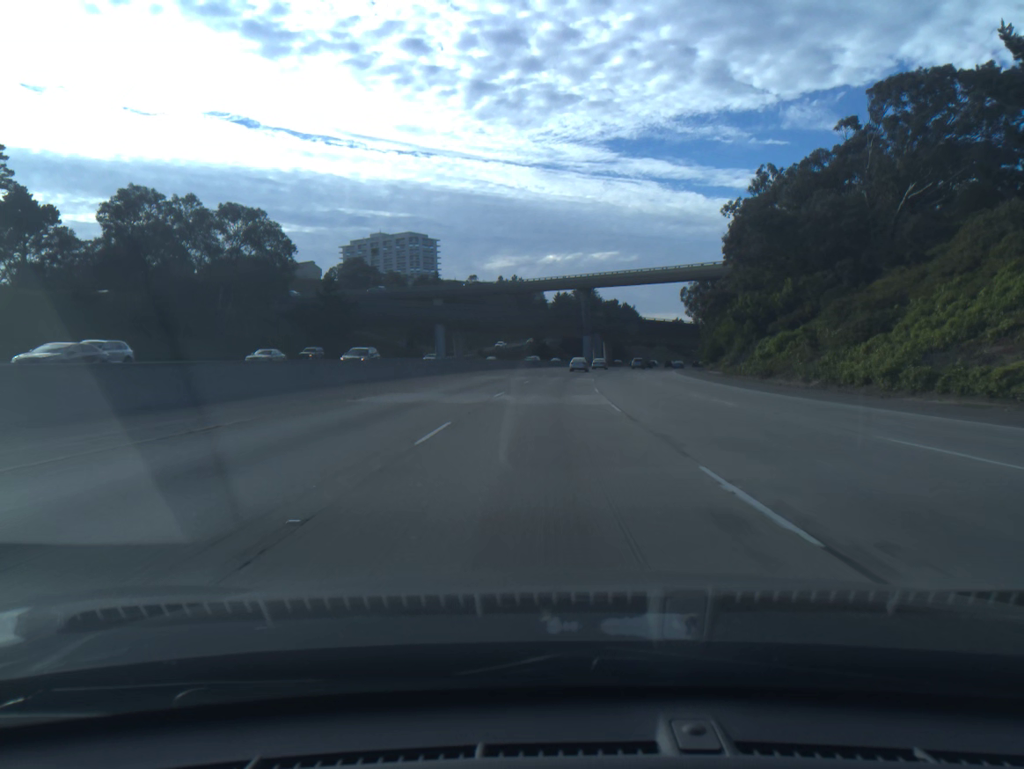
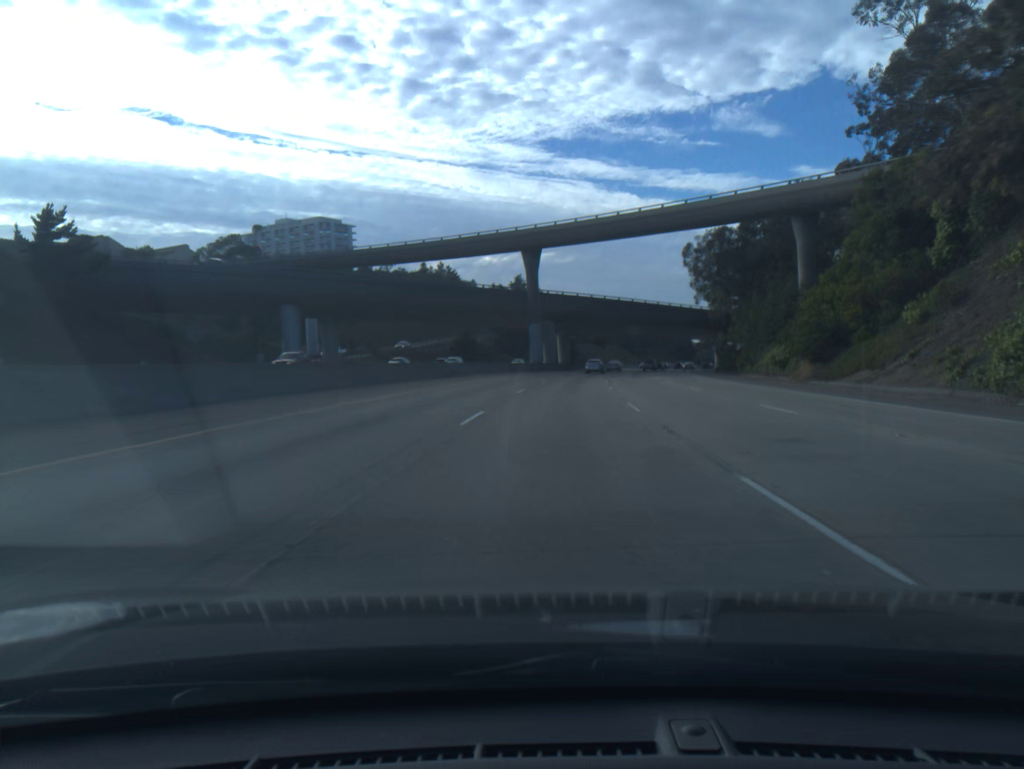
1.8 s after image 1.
(+1.7, +55.4) m; +4°
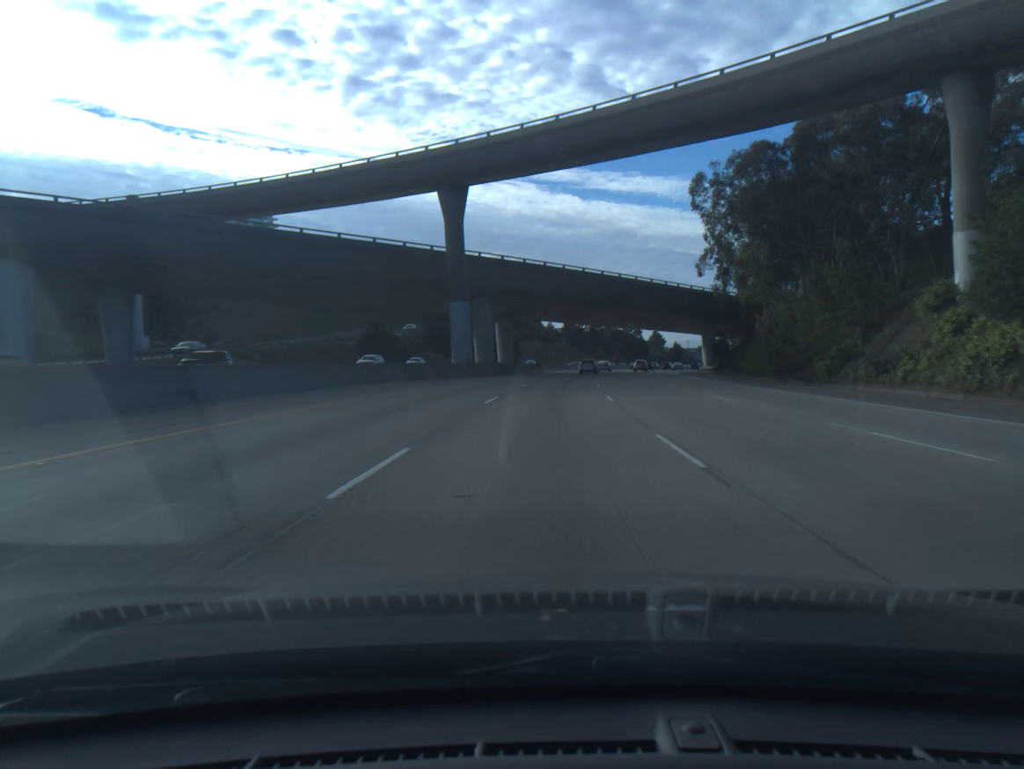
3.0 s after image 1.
(+1.4, +36.5) m; +4°
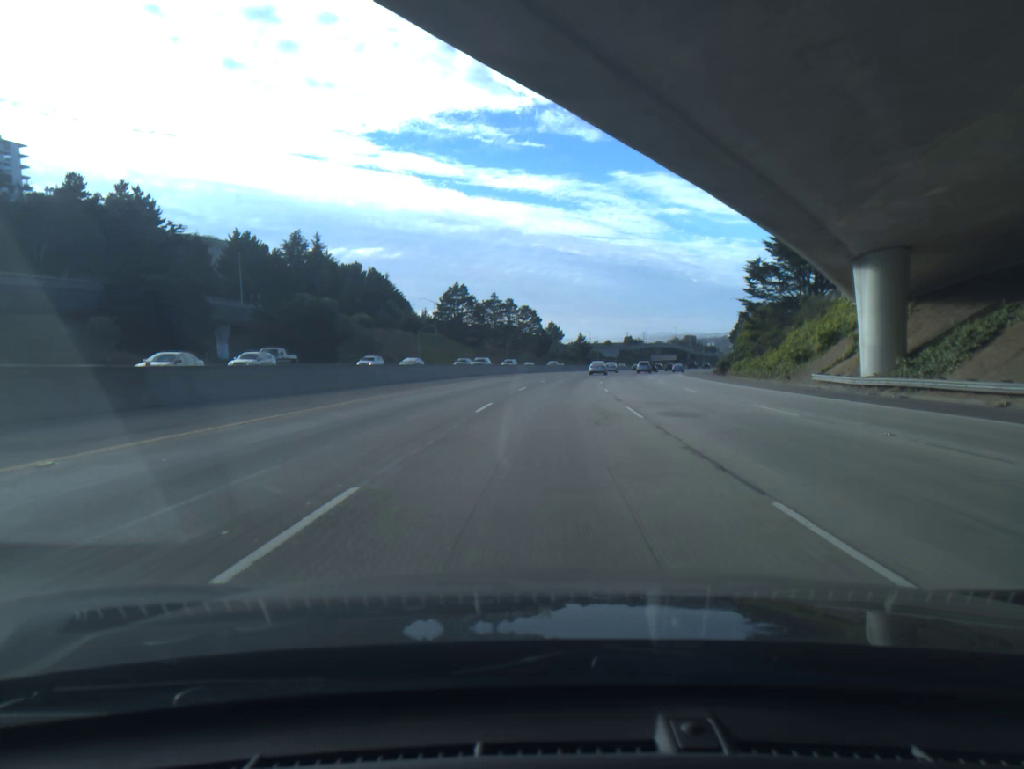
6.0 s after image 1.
(+6.2, +90.9) m; +8°
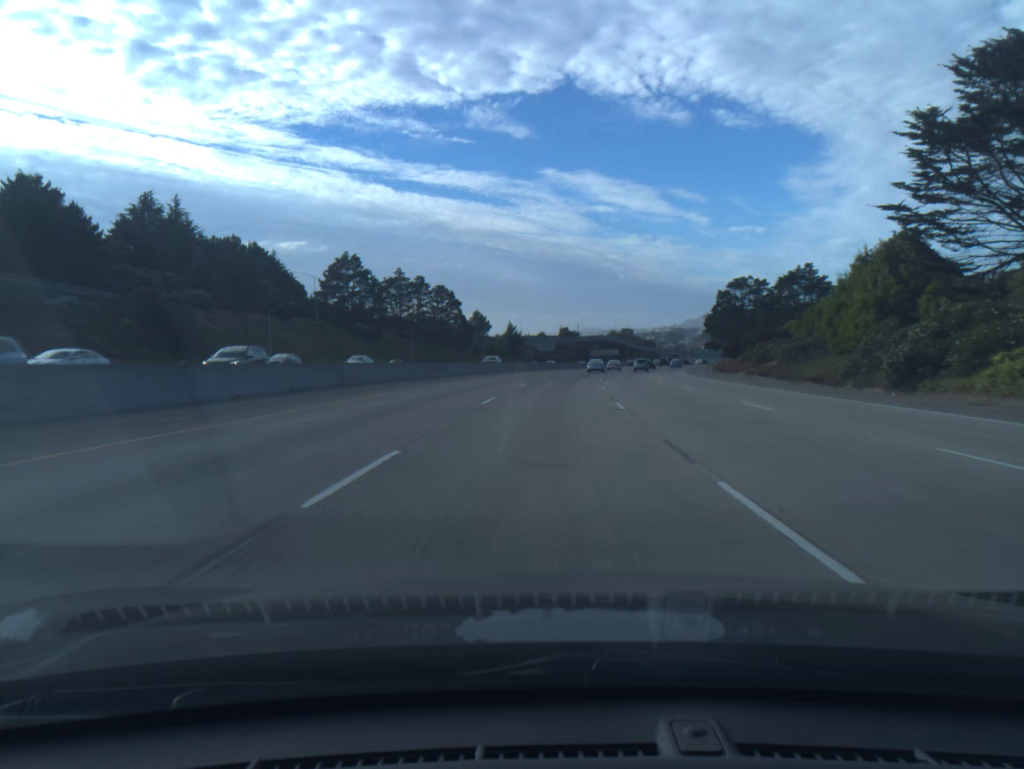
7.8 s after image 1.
(+2.7, +55.1) m; +5°
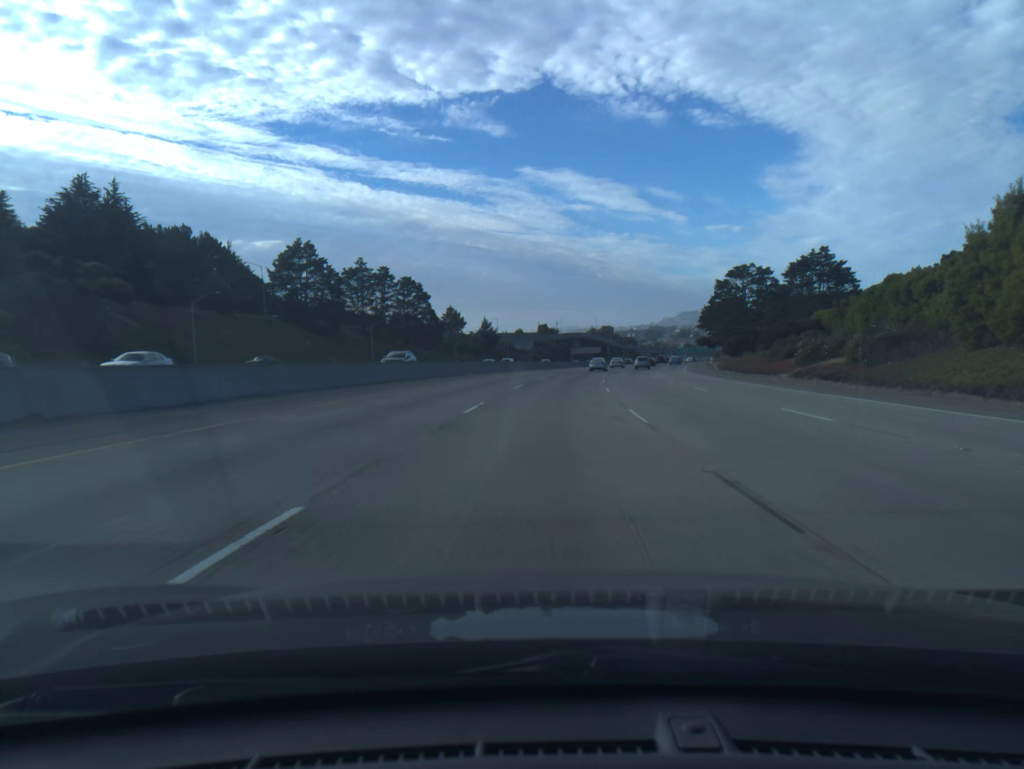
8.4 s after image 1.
(+0.3, +18.4) m; +2°
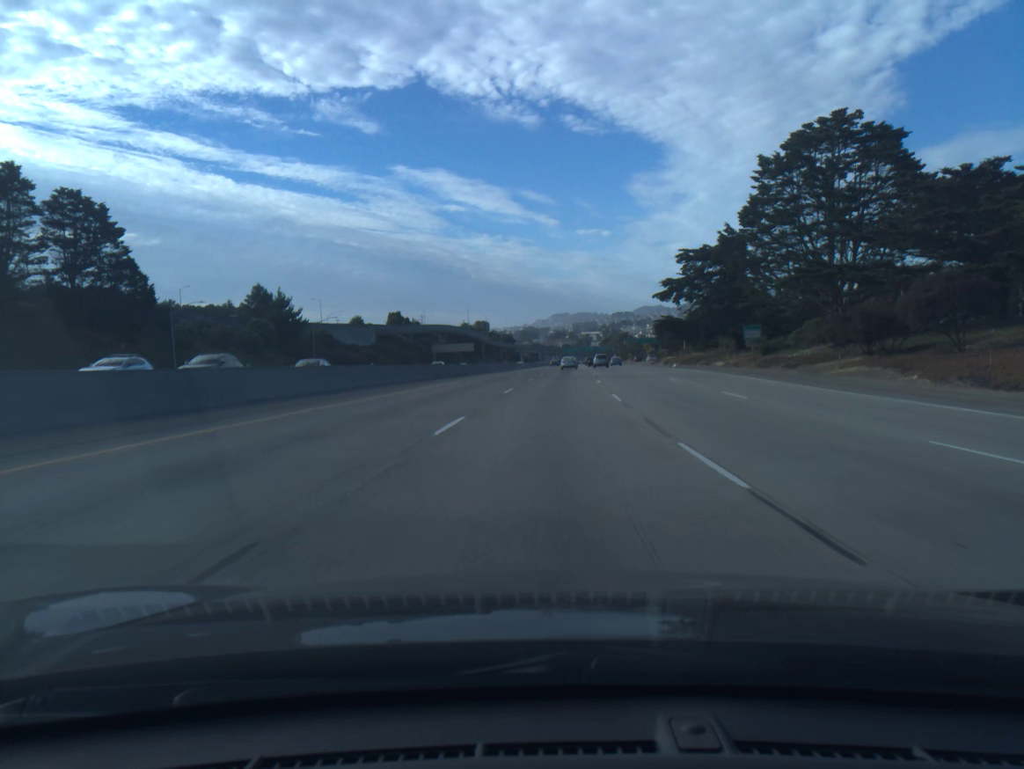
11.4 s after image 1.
(+7.2, +92.1) m; +9°
